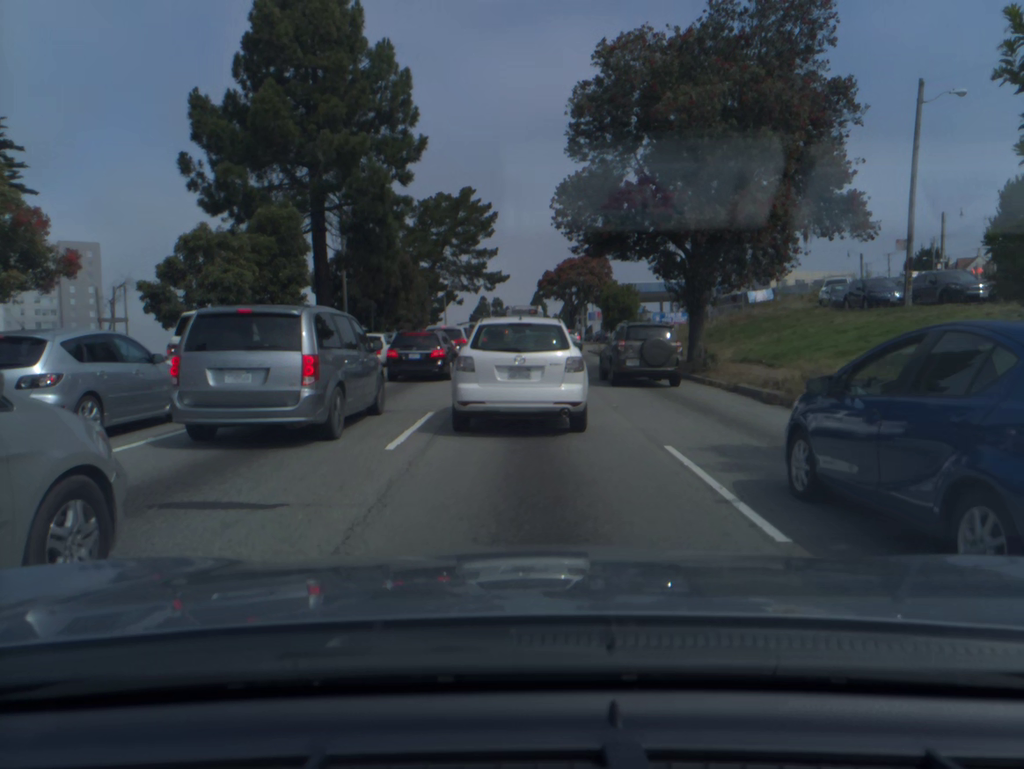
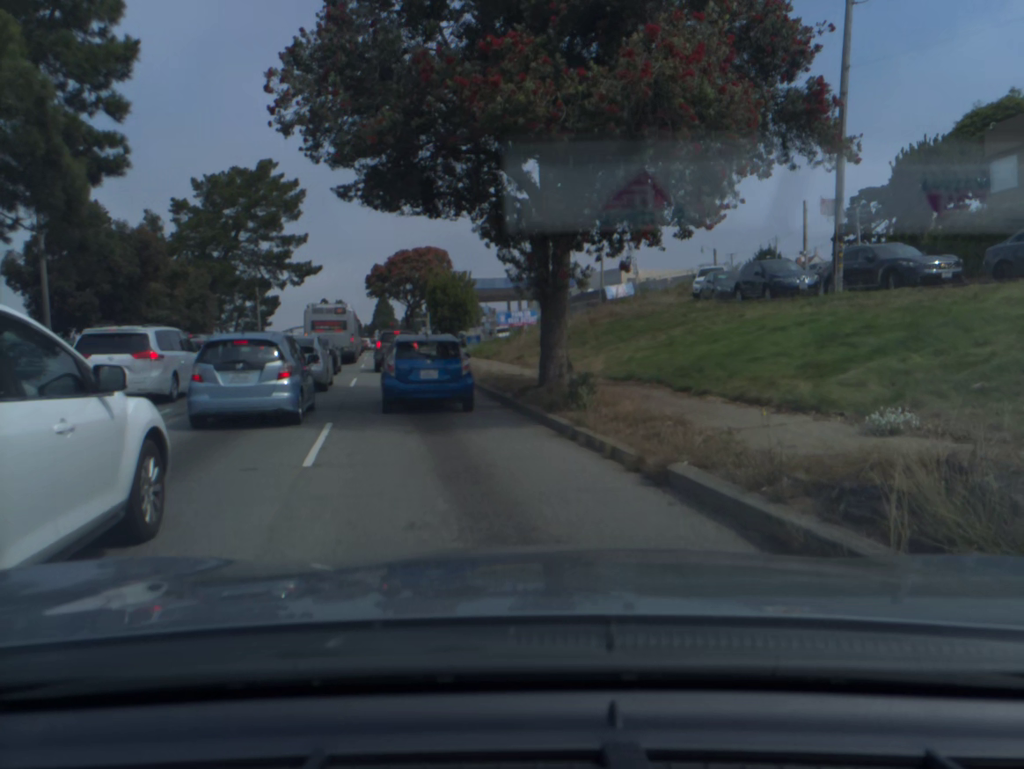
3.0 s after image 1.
(+2.1, +11.6) m; +8°
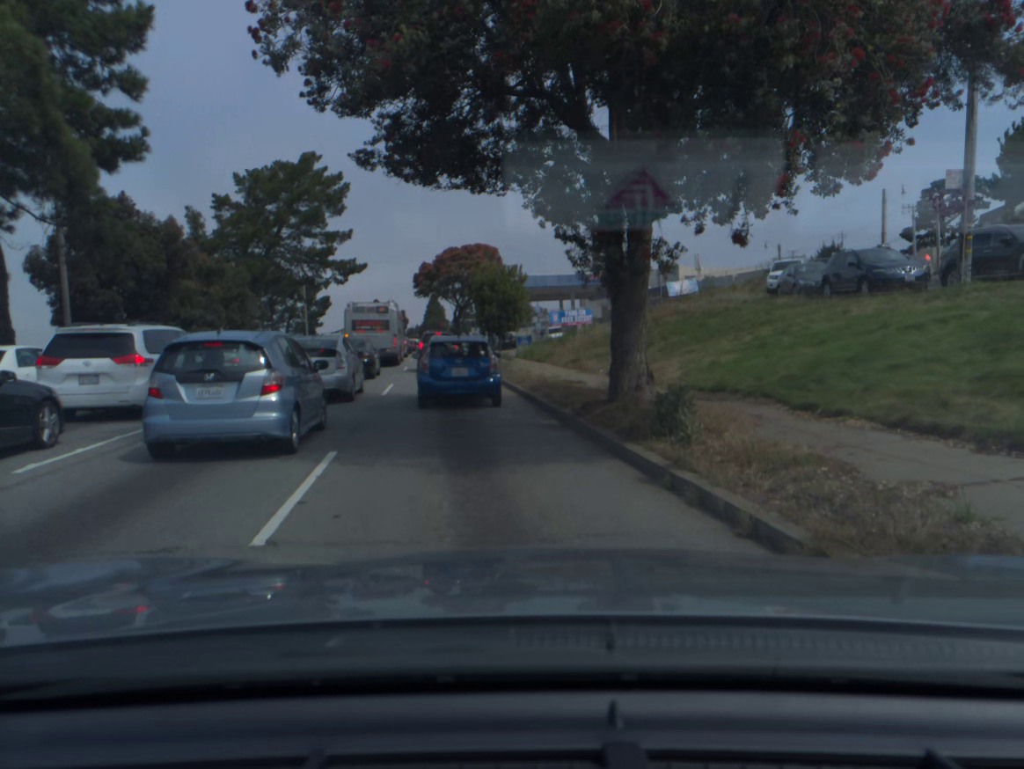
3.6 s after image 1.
(-0.1, +3.3) m; -4°
